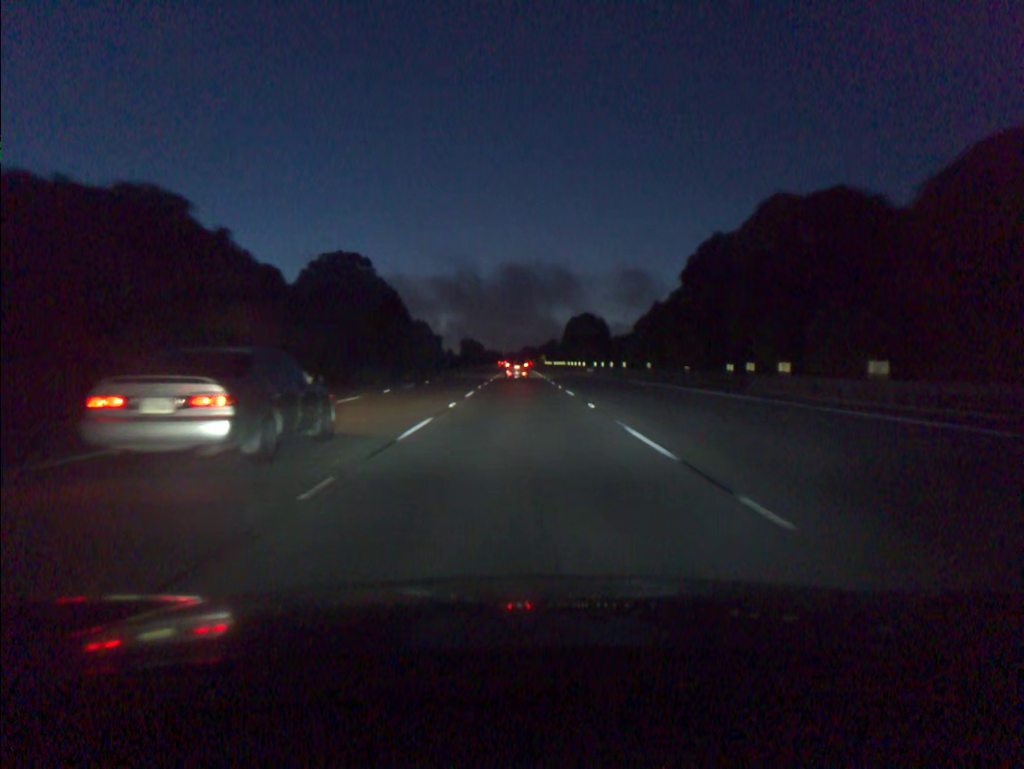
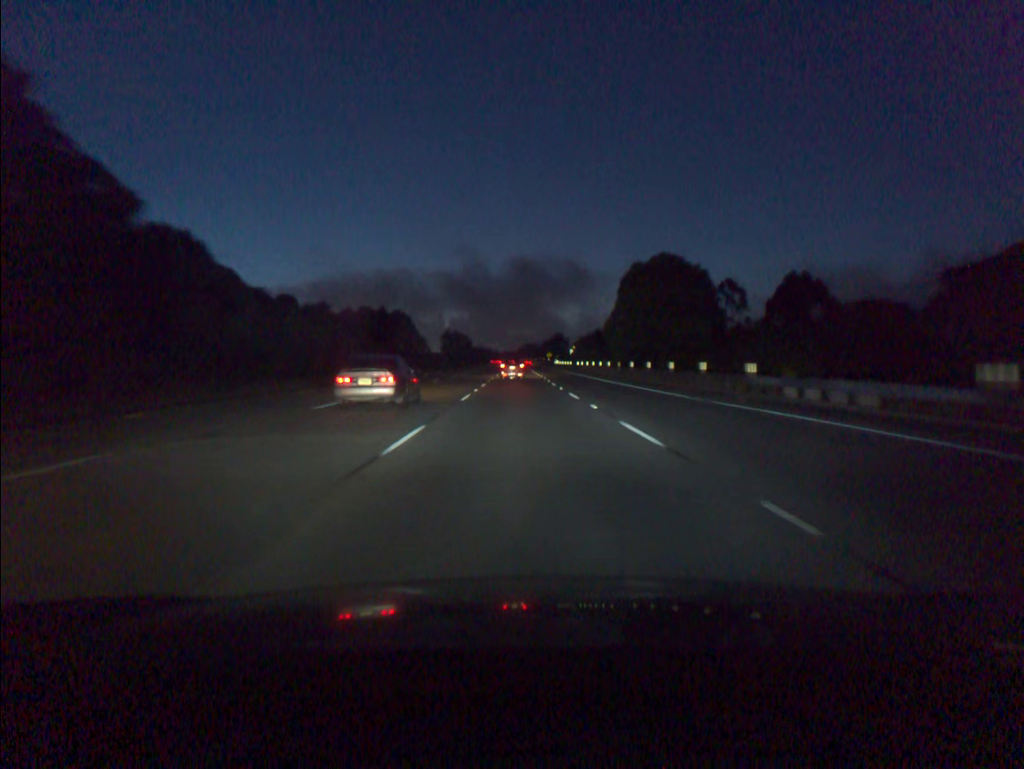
(-0.1, +75.1) m; 0°
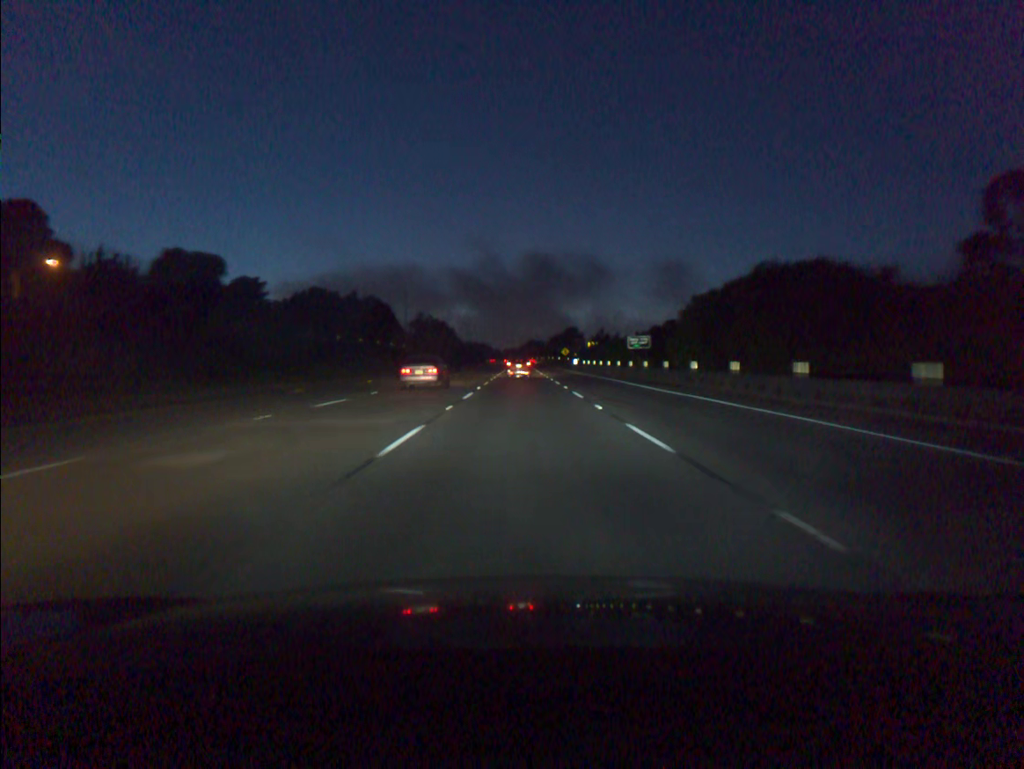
(-0.1, +73.6) m; 0°
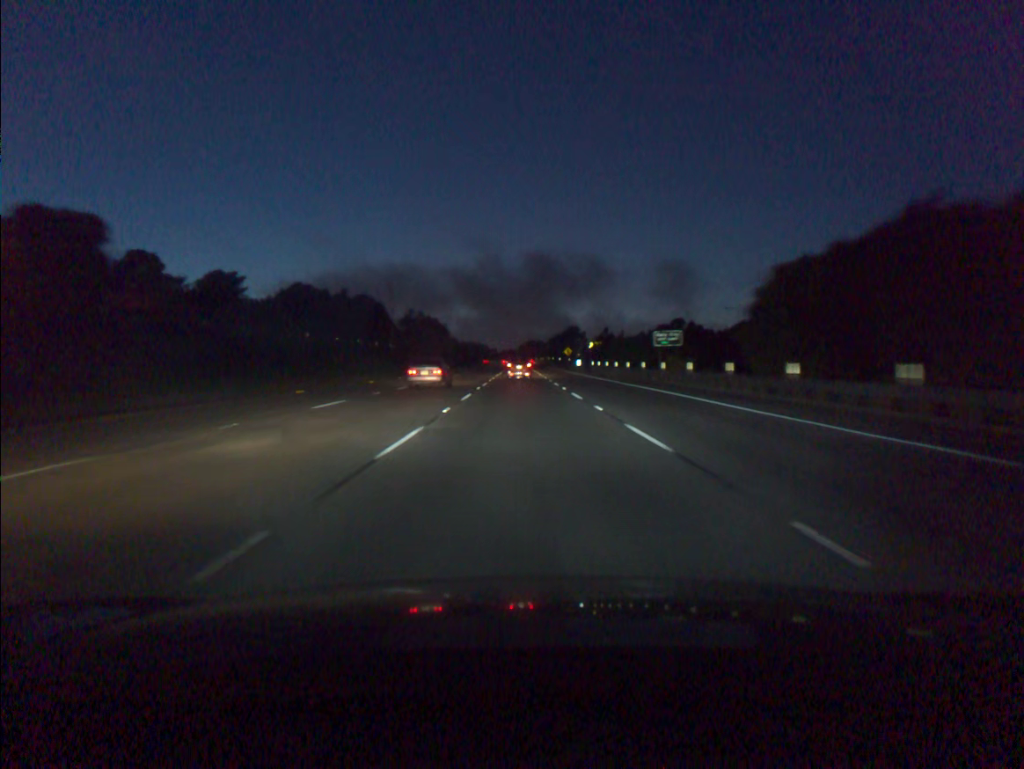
(0.0, +14.6) m; 0°
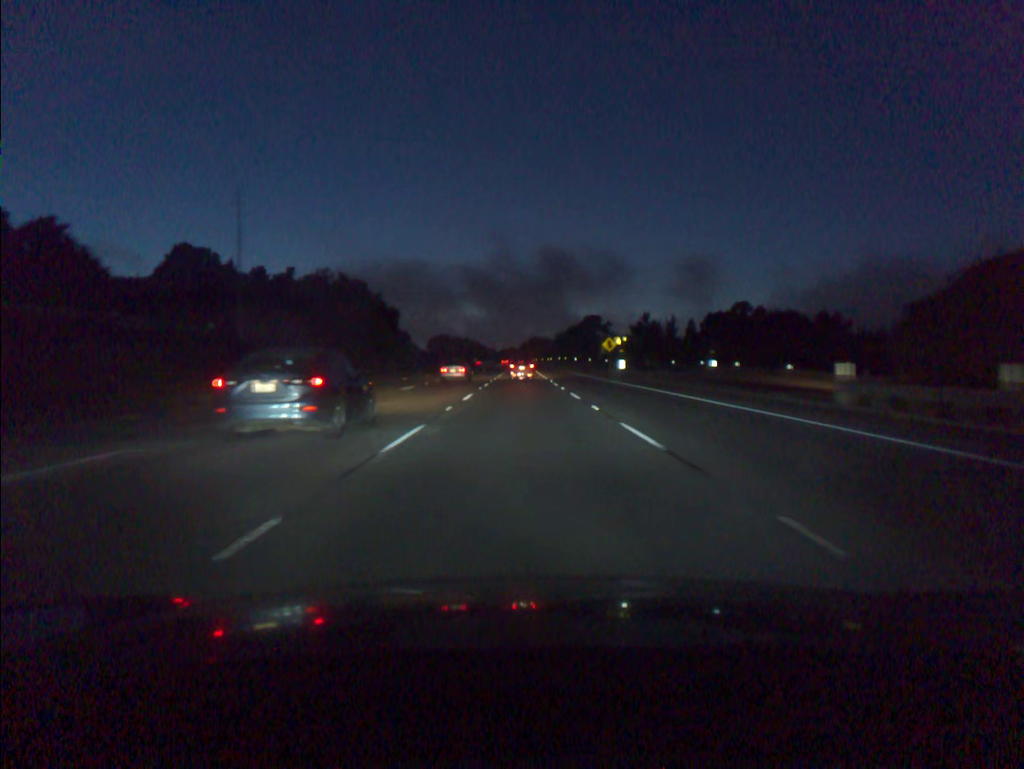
(0.0, +72.3) m; 0°
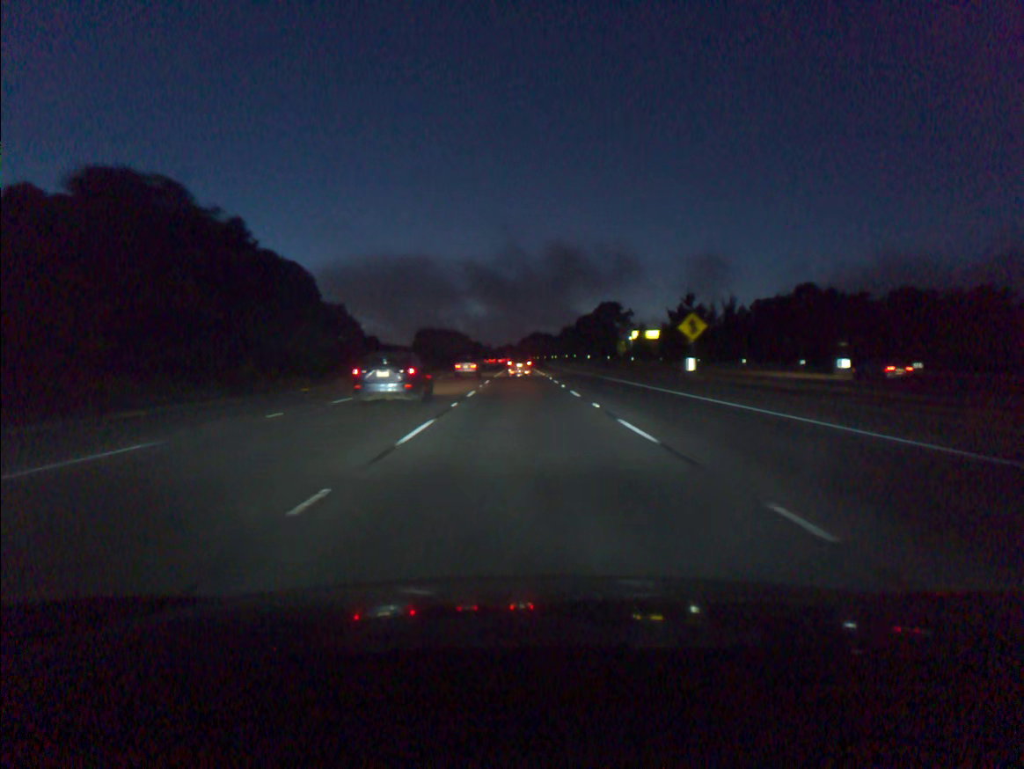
(0.0, +43.2) m; 0°
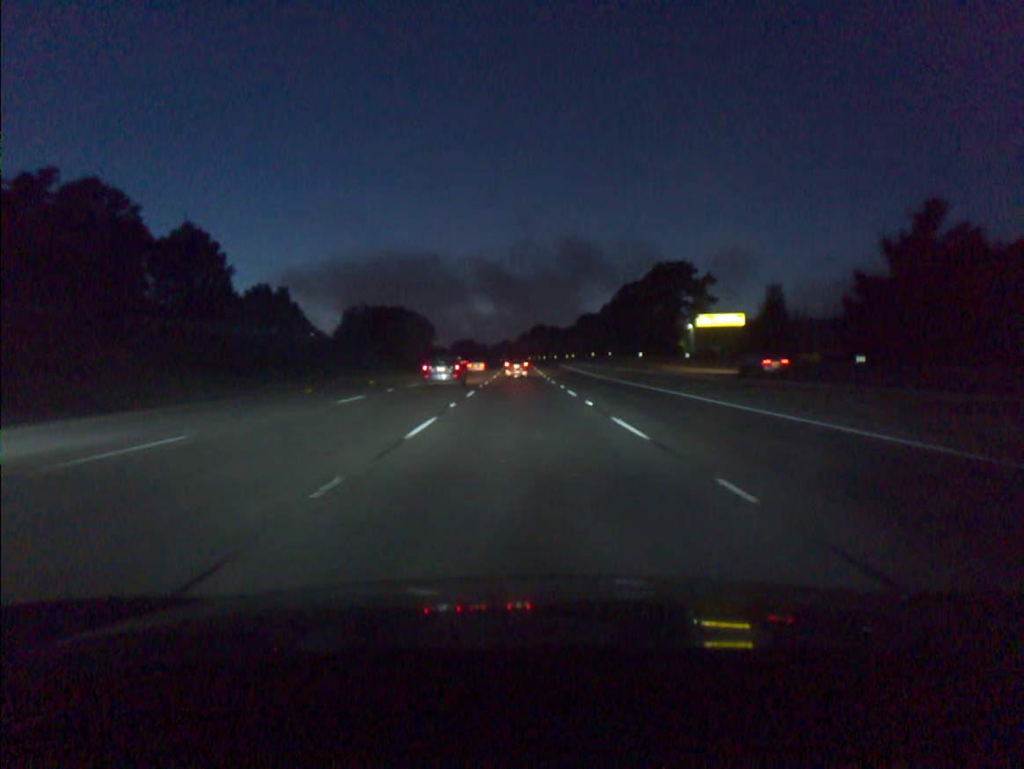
(+0.1, +71.9) m; 0°
